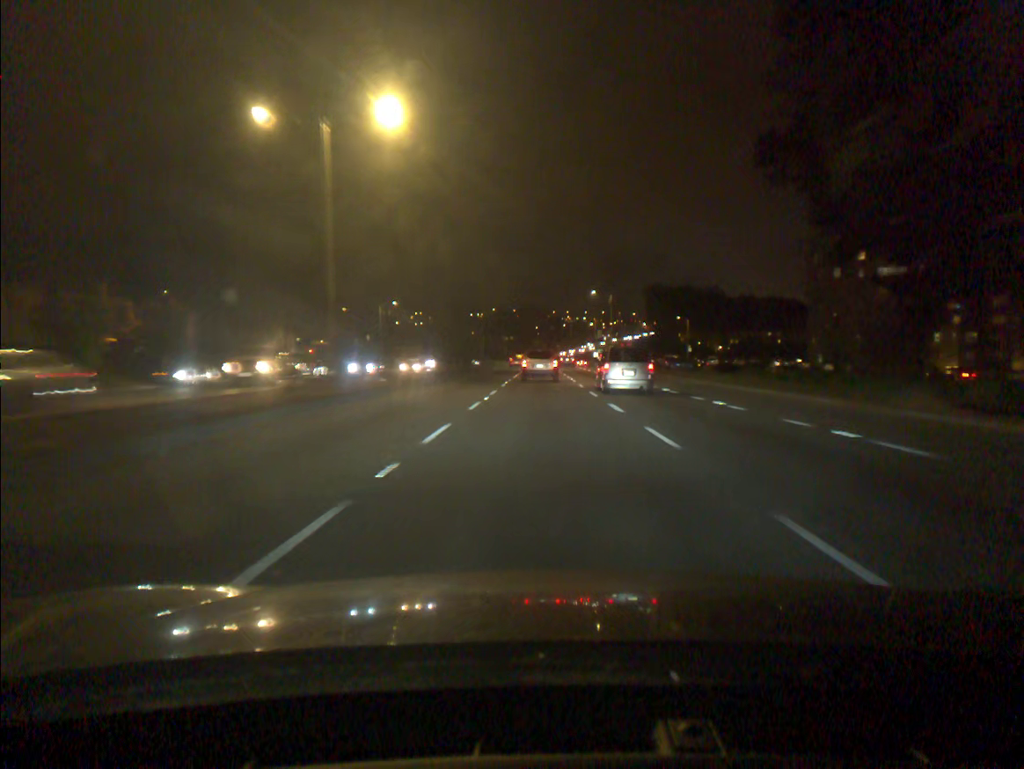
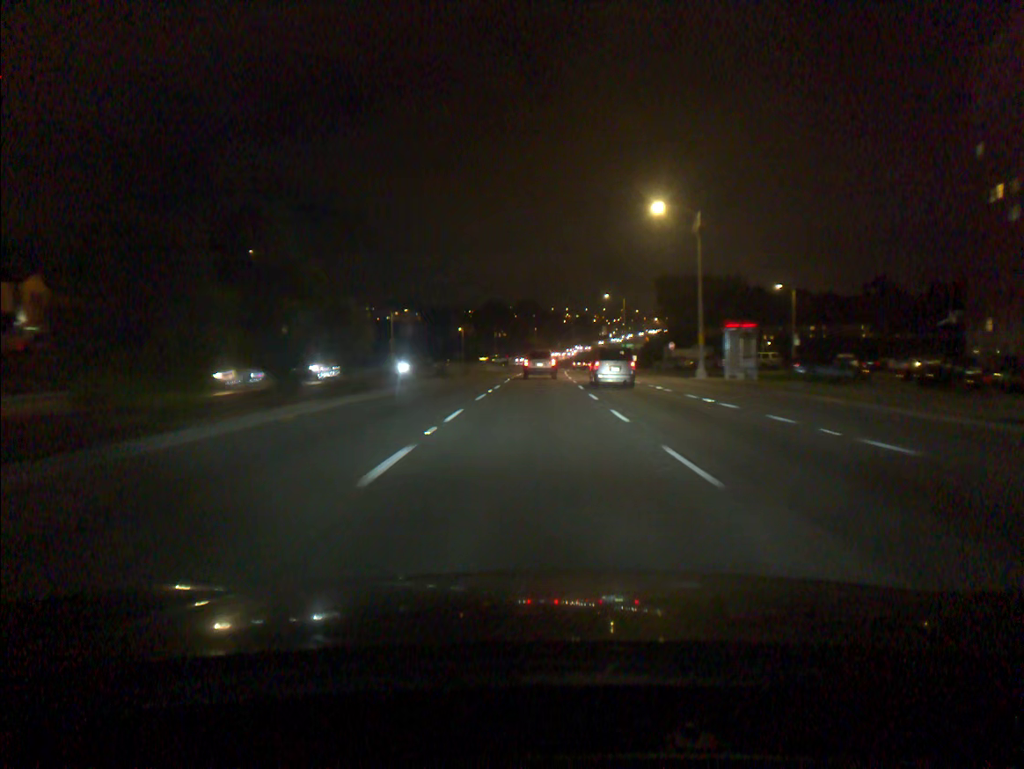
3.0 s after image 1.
(+0.1, +54.9) m; 0°
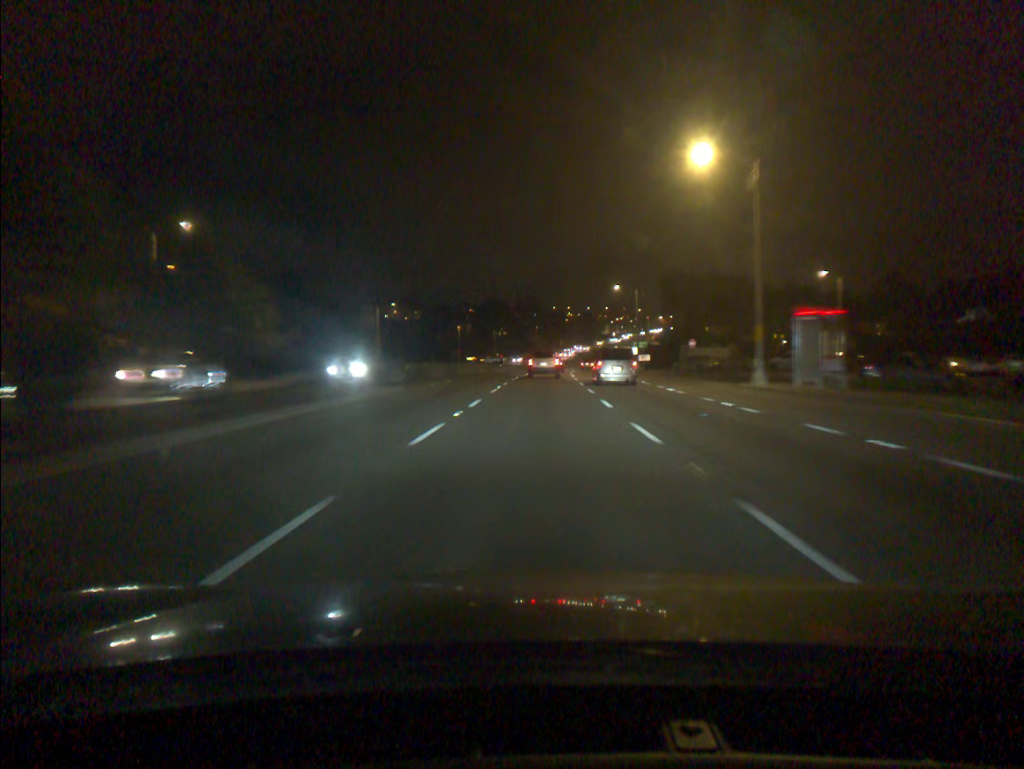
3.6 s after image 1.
(0.0, +11.2) m; 0°
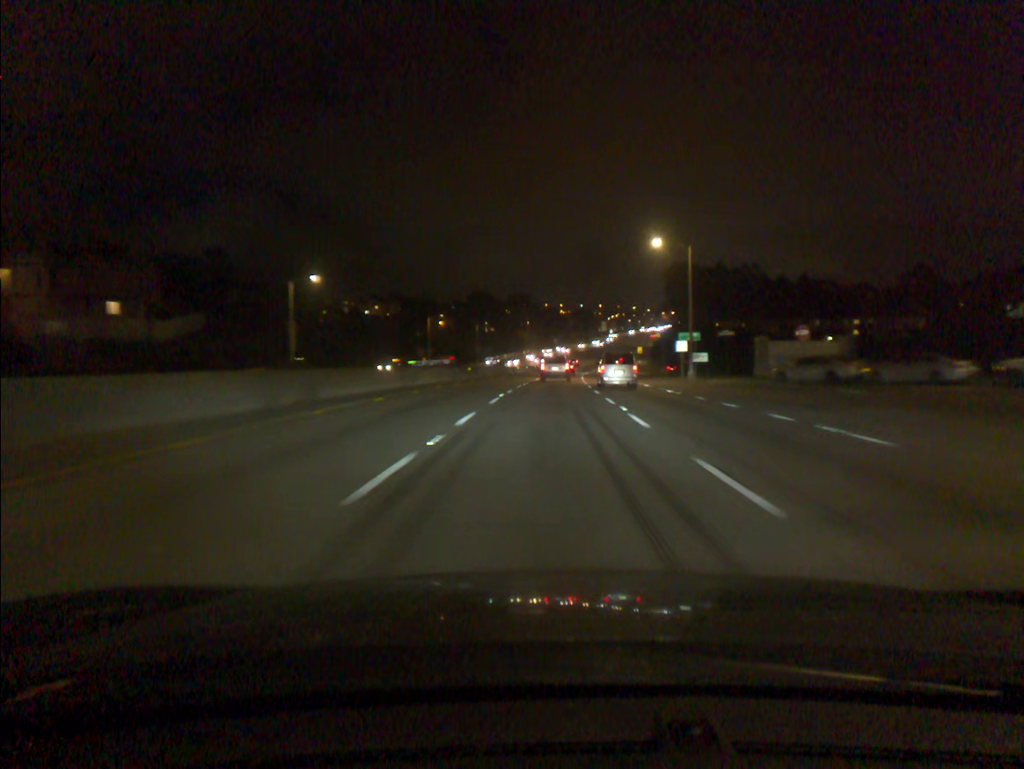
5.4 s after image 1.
(0.0, +34.3) m; +1°
